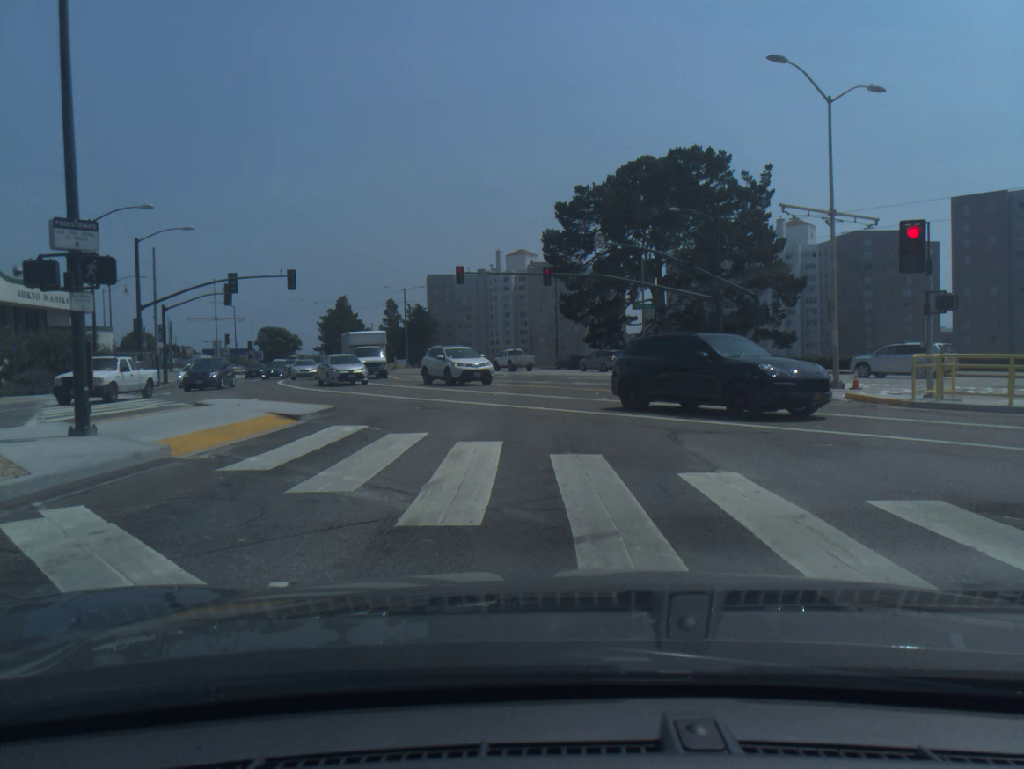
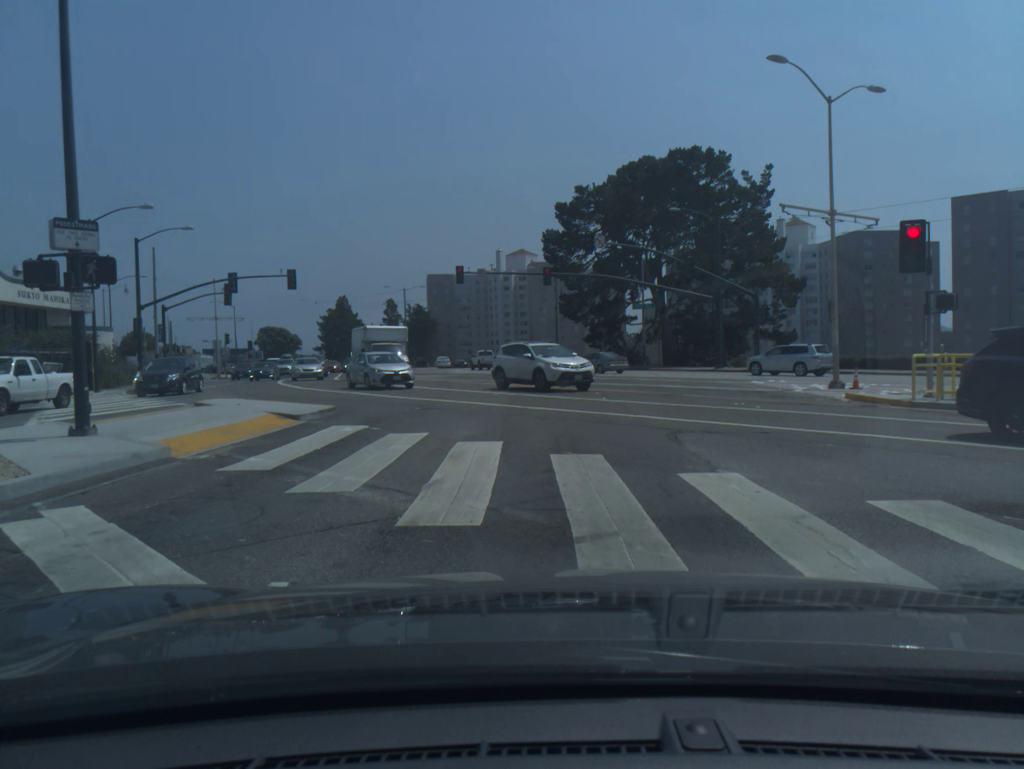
(0.0, 0.0) m; 0°
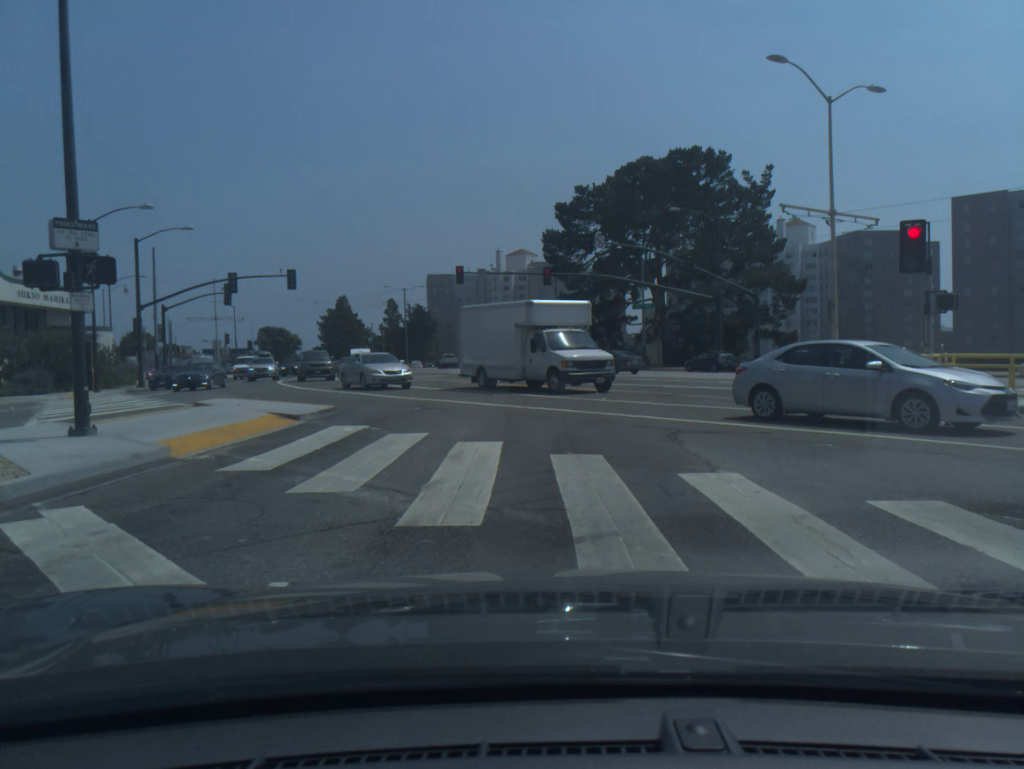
(0.0, 0.0) m; 0°
